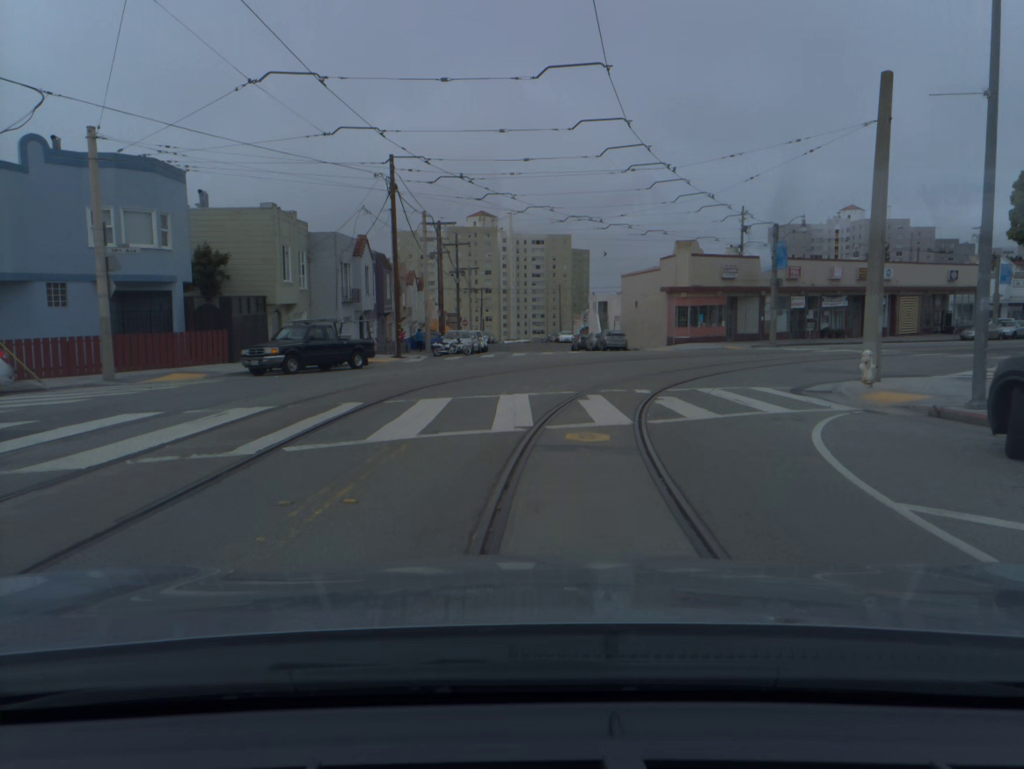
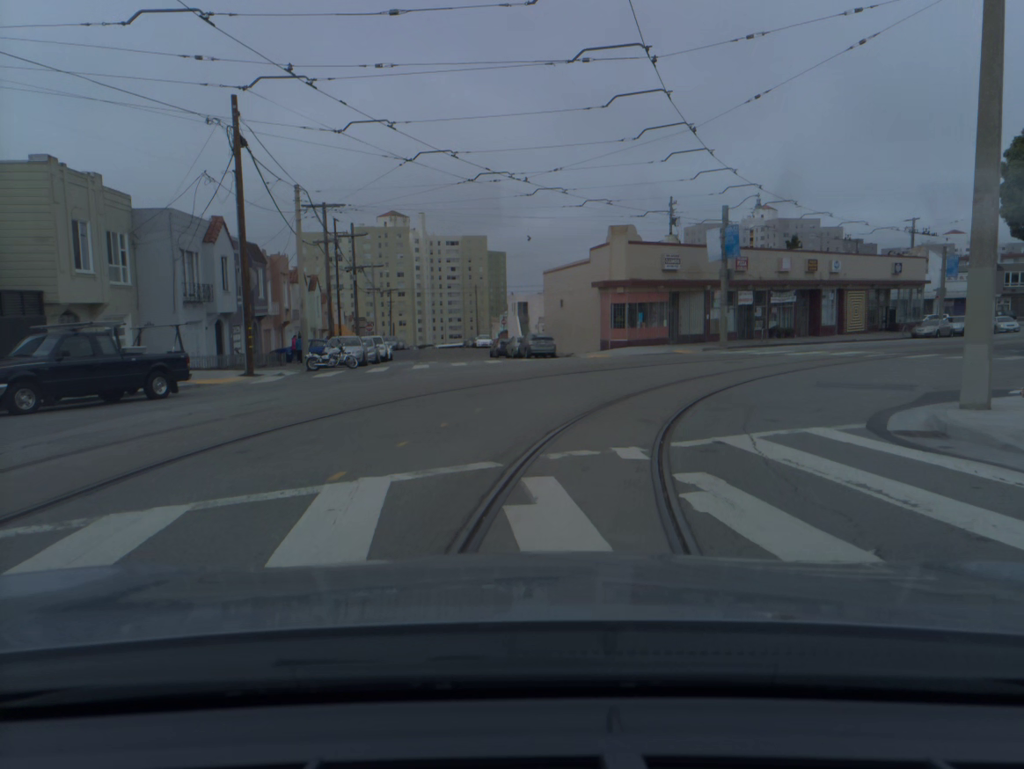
(+0.5, +9.3) m; +7°
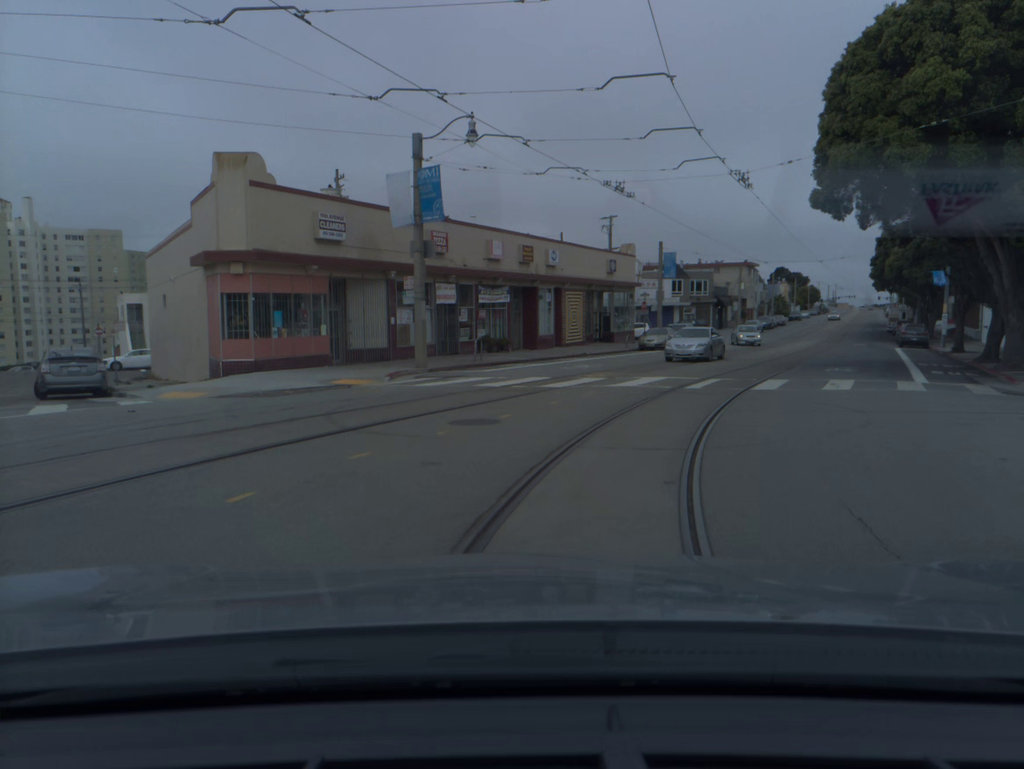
(+3.2, +18.9) m; +23°
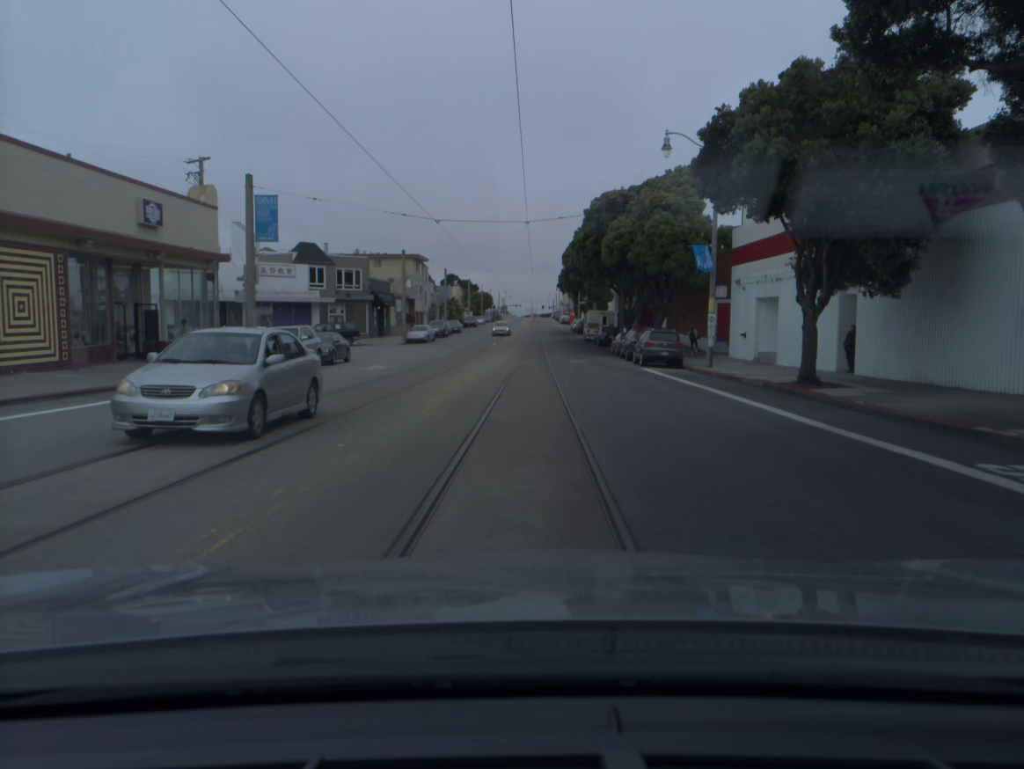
(+6.6, +25.4) m; +21°
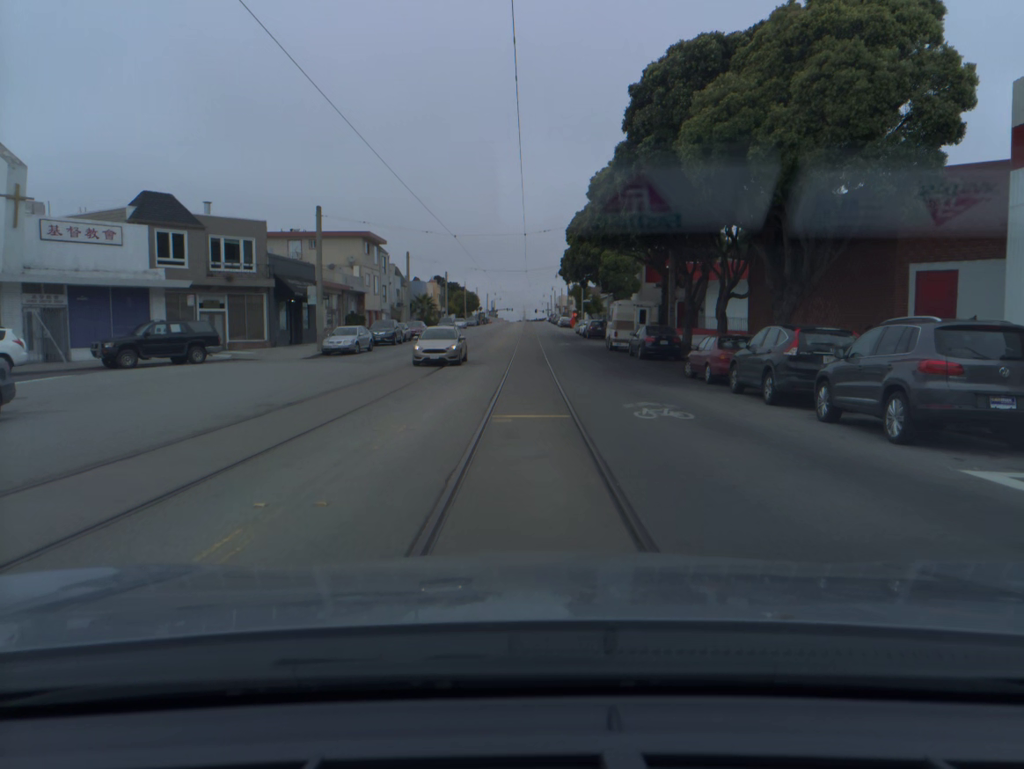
(+0.3, +24.4) m; +1°
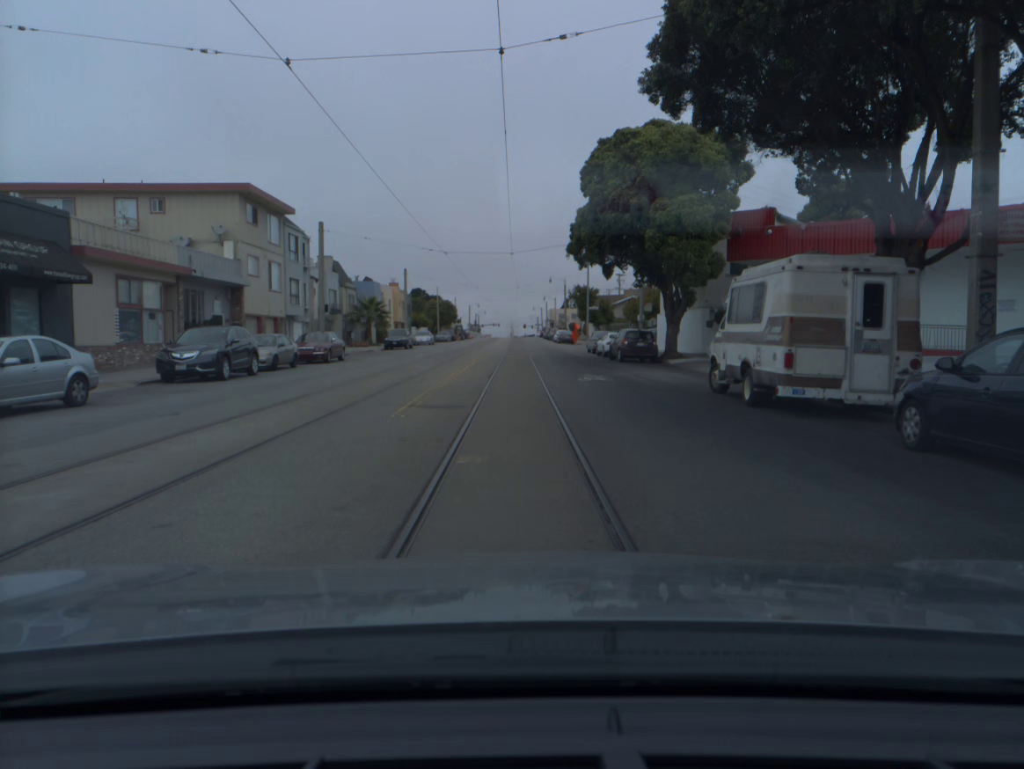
(+0.2, +27.4) m; +1°
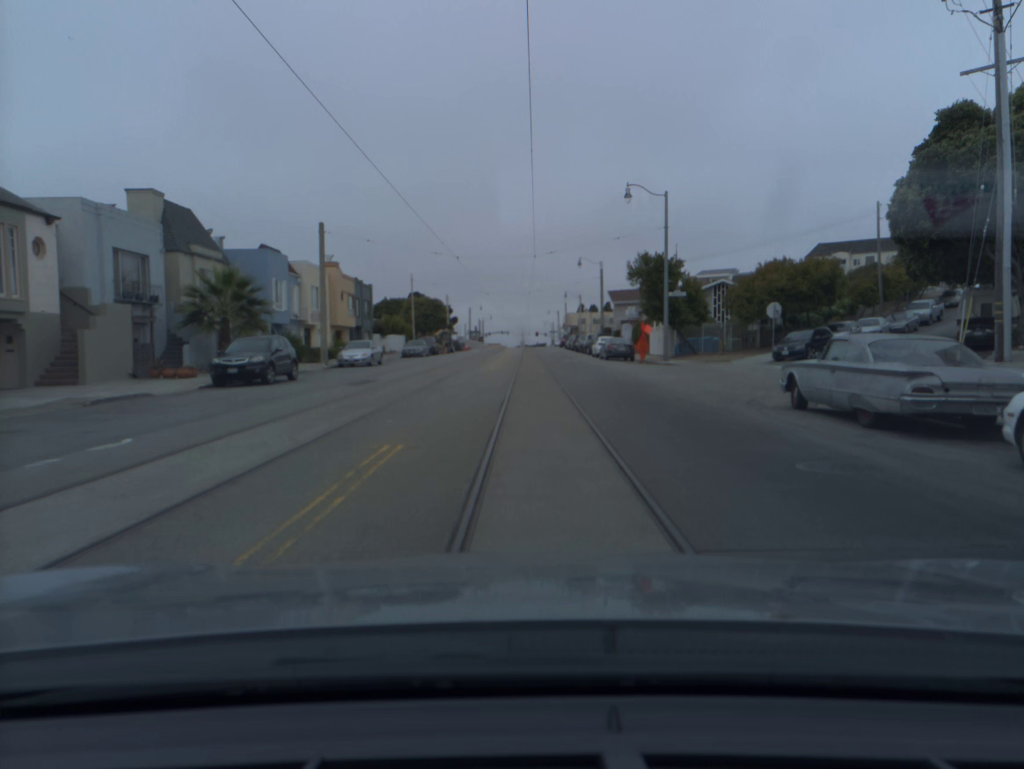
(-0.5, +37.0) m; -1°
